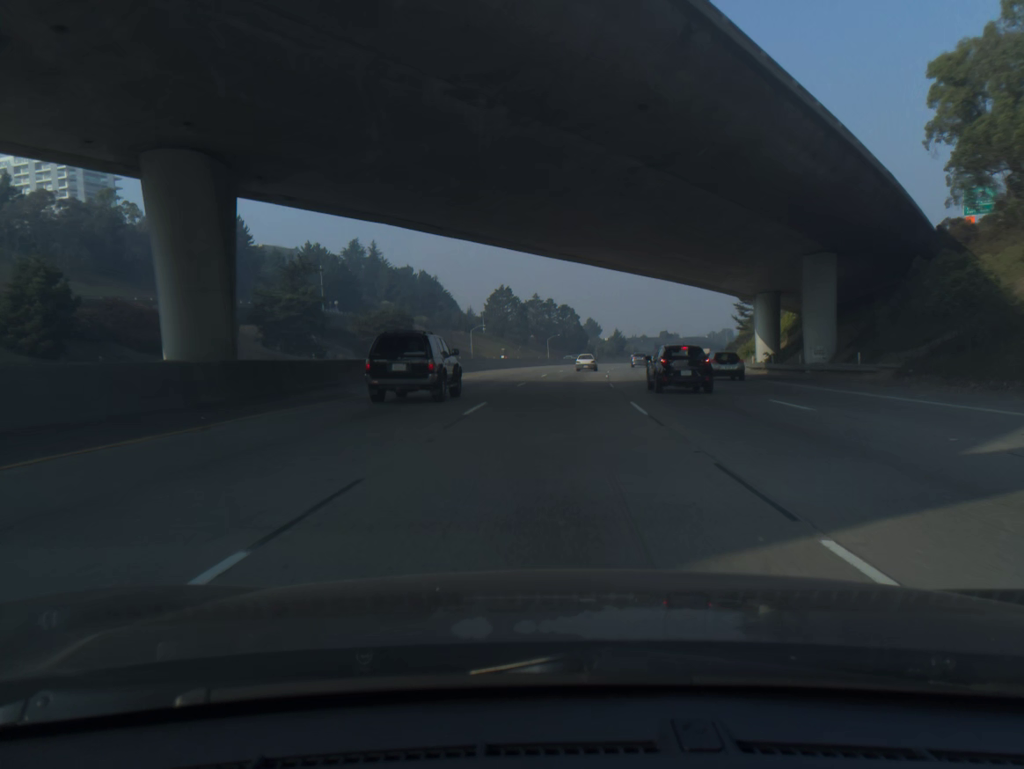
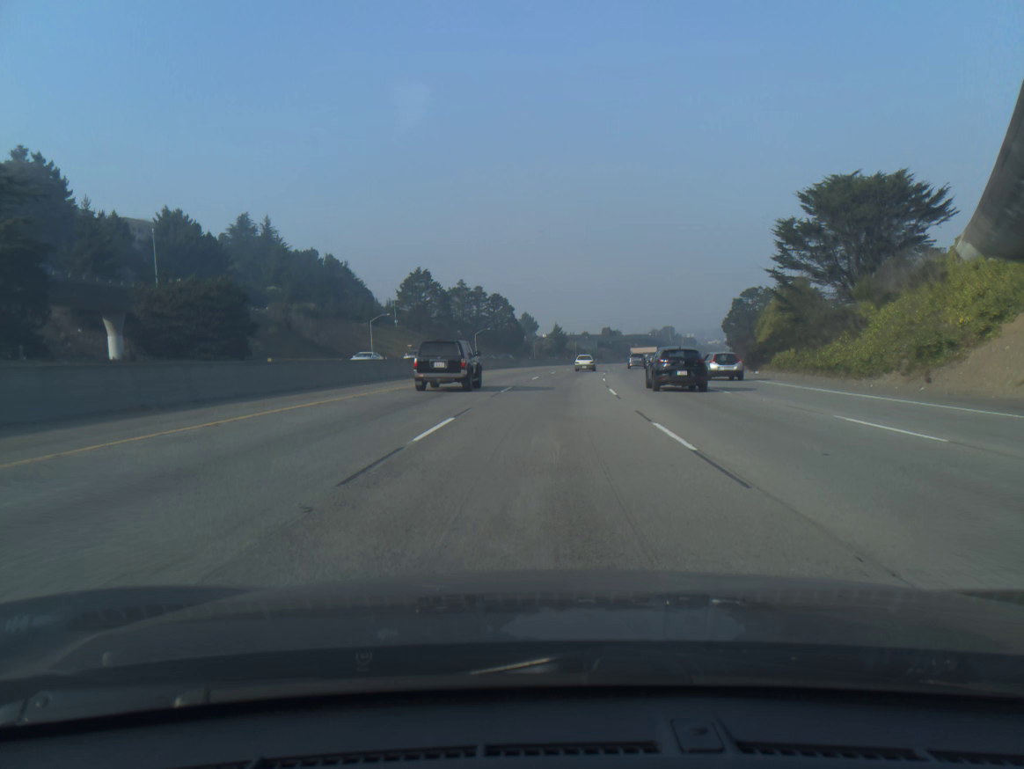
(+2.0, +48.1) m; +5°
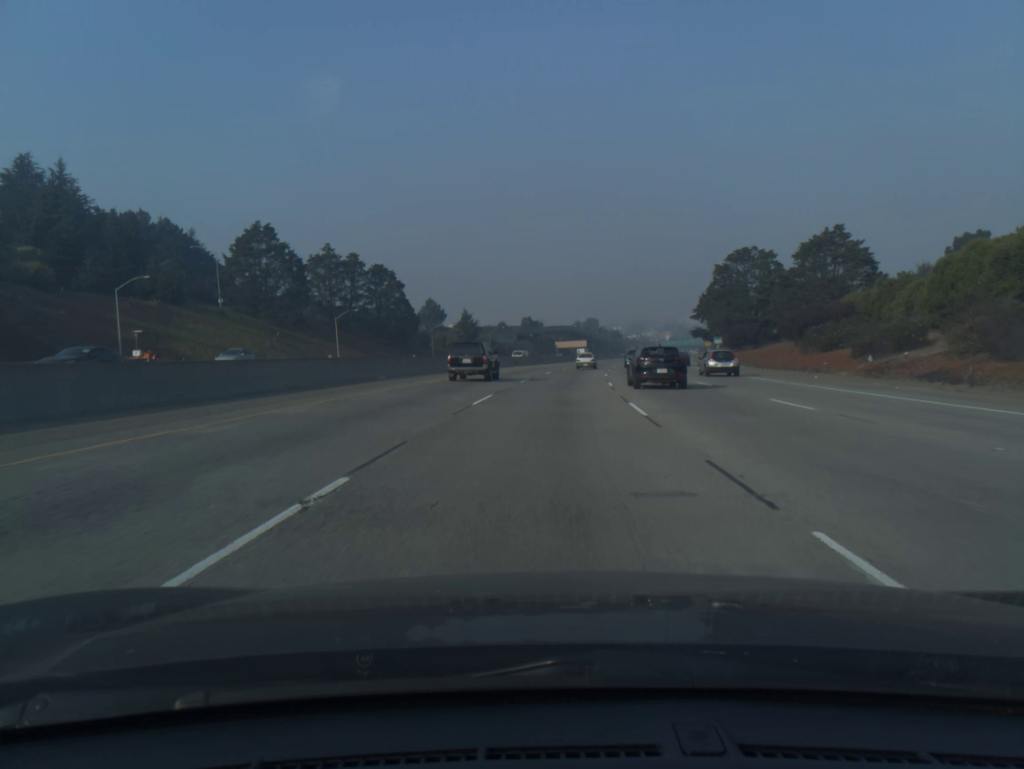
(+3.5, +65.1) m; +6°
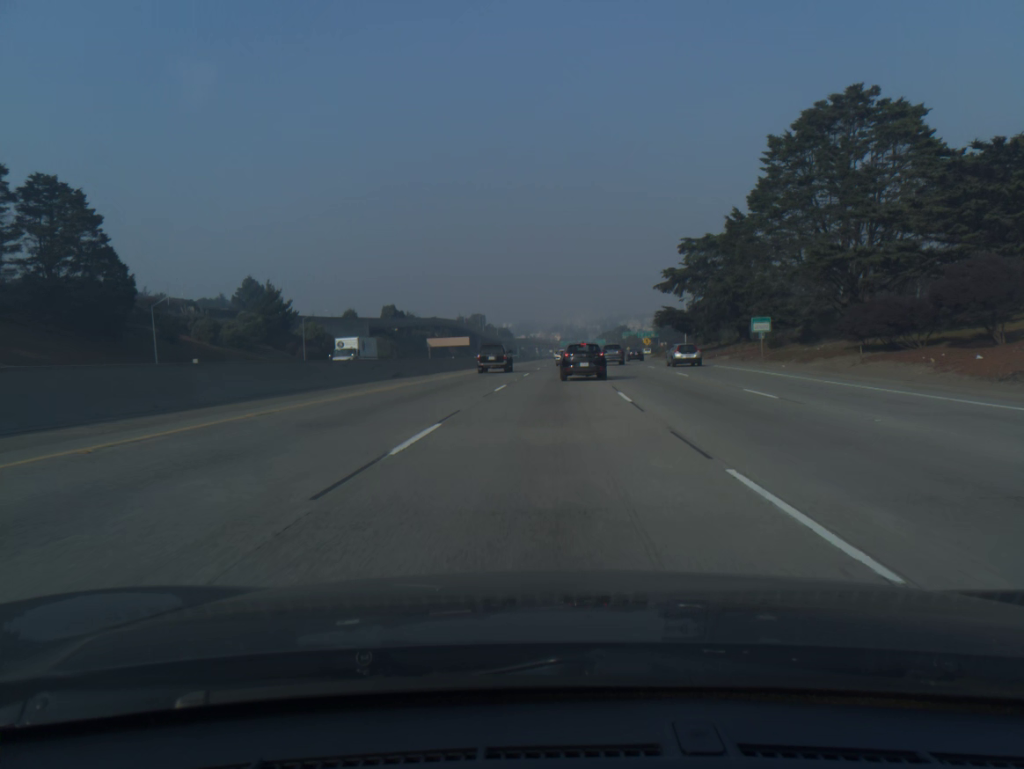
(+5.7, +82.1) m; +8°
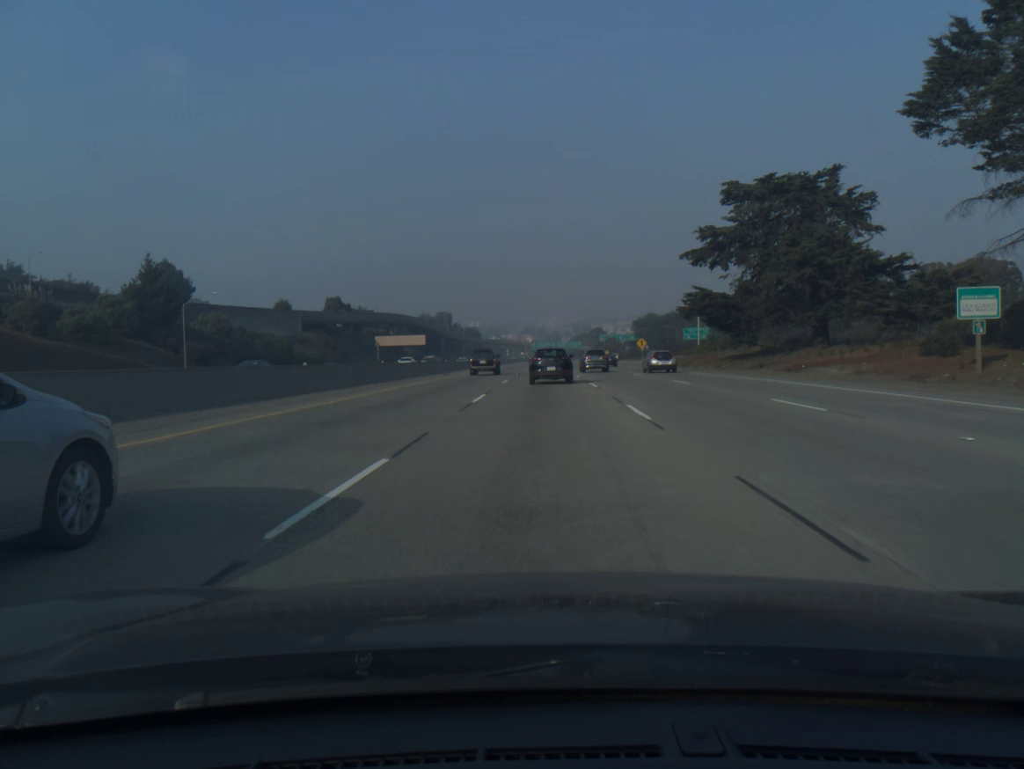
(+0.7, +33.1) m; +2°
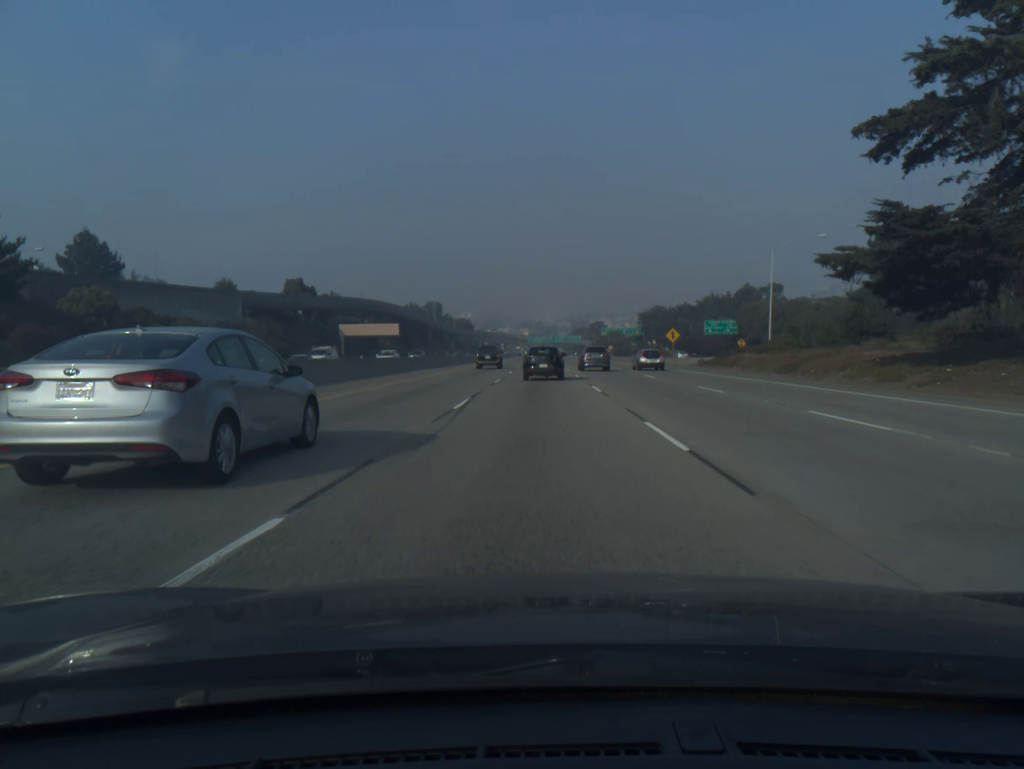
(+0.2, +32.7) m; 0°
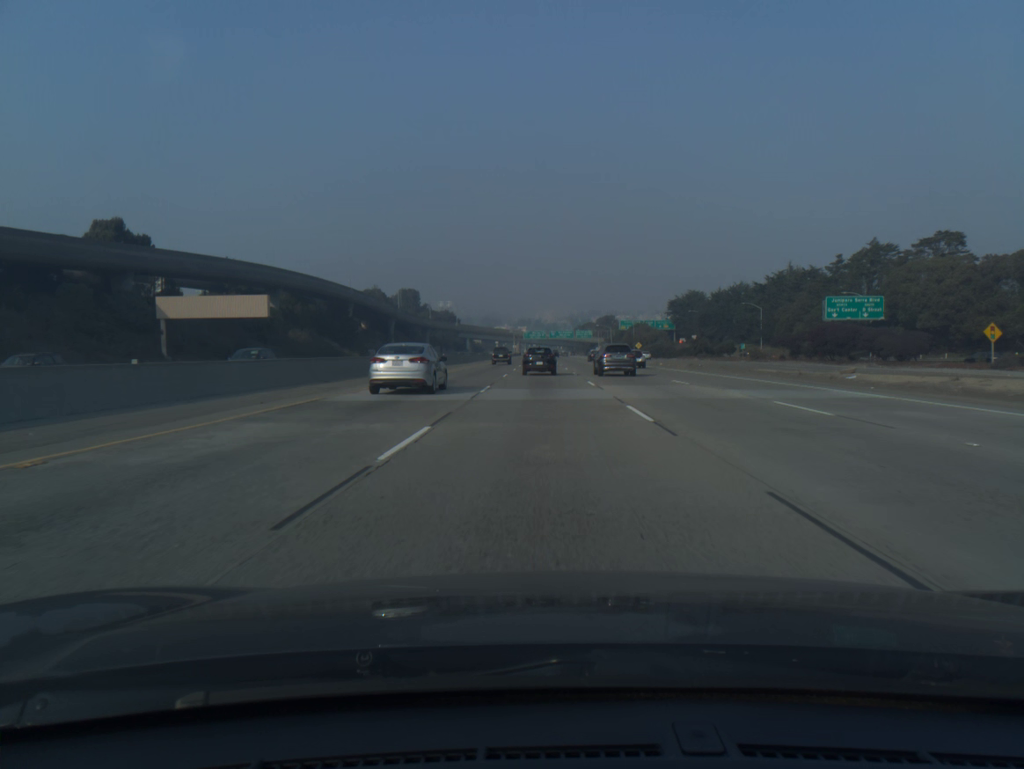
(-0.2, +81.2) m; 0°
